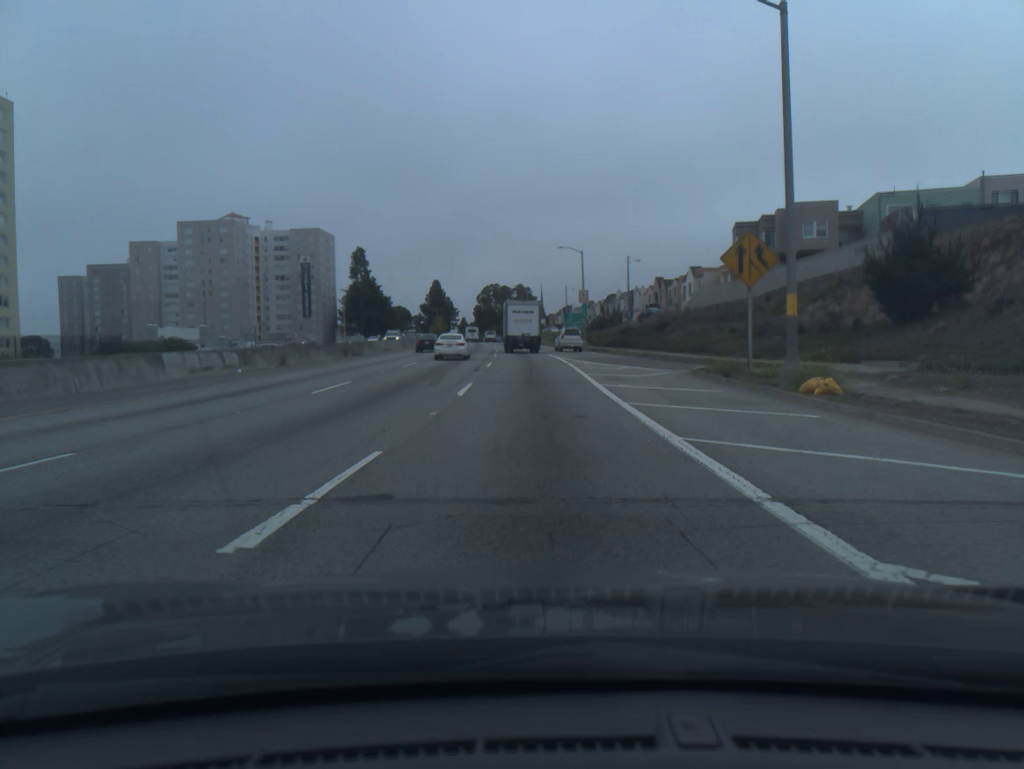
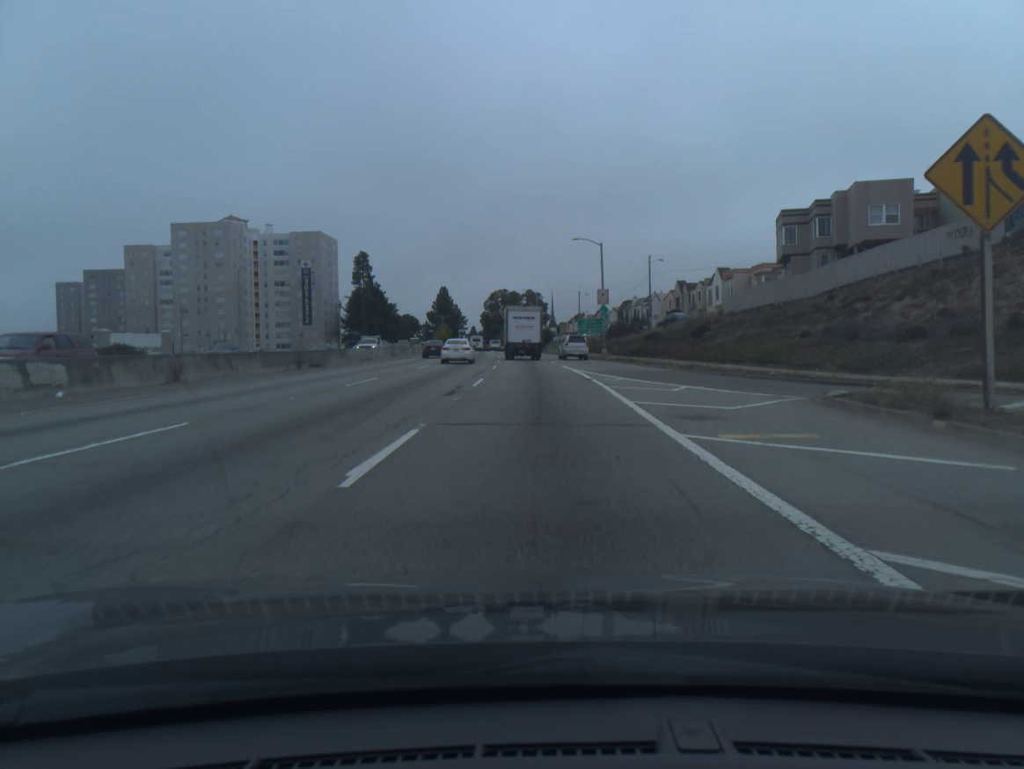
(-0.1, +11.7) m; -1°
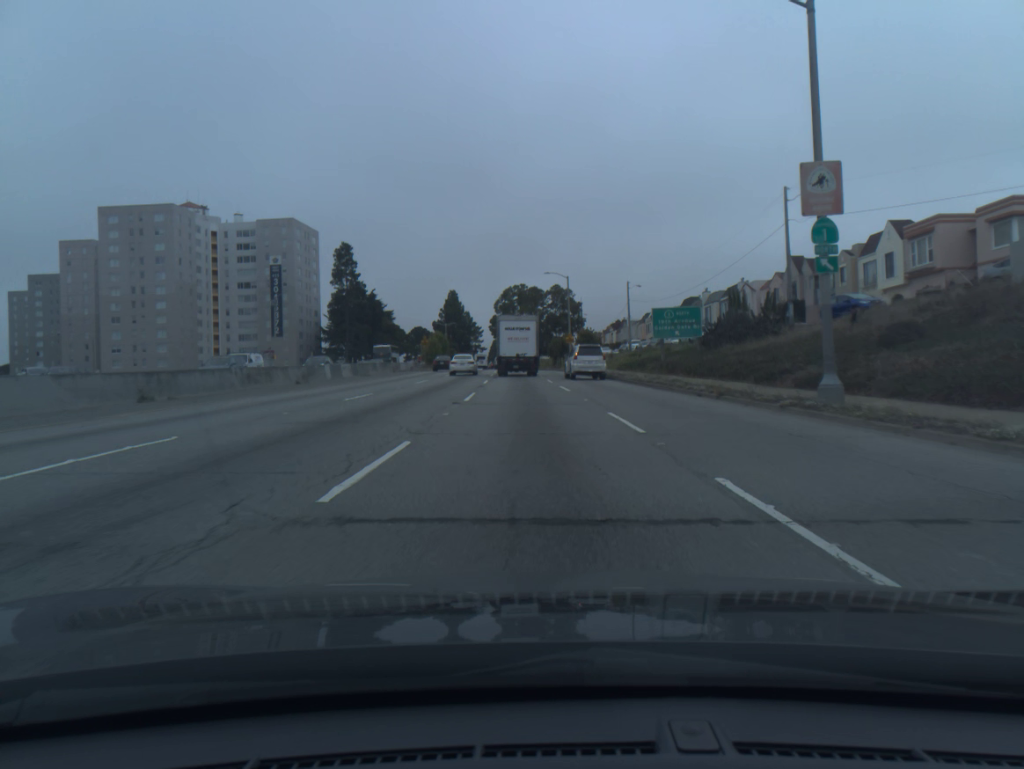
(-0.6, +45.2) m; -2°
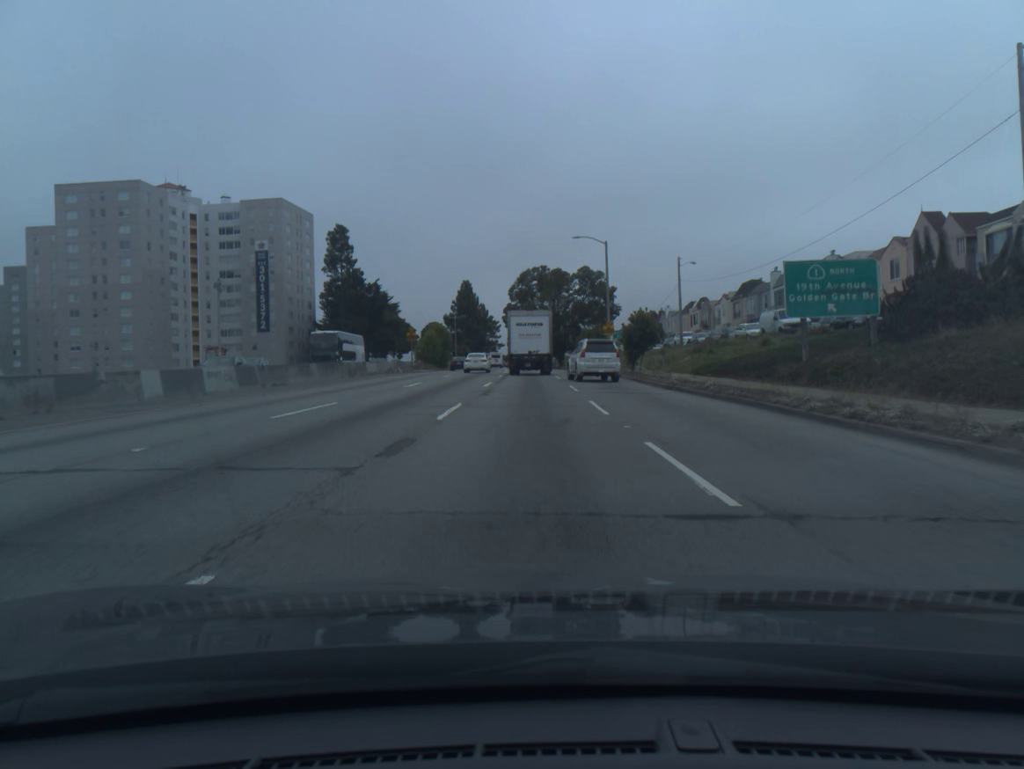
(-0.3, +21.8) m; -2°
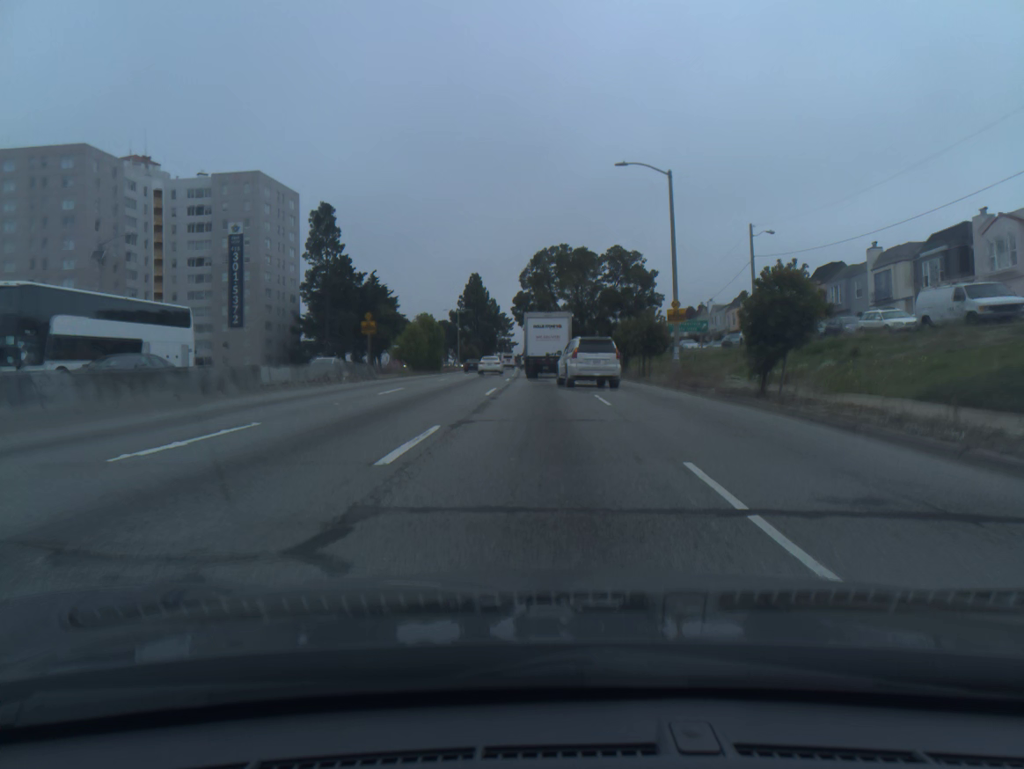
(-0.3, +21.4) m; -1°
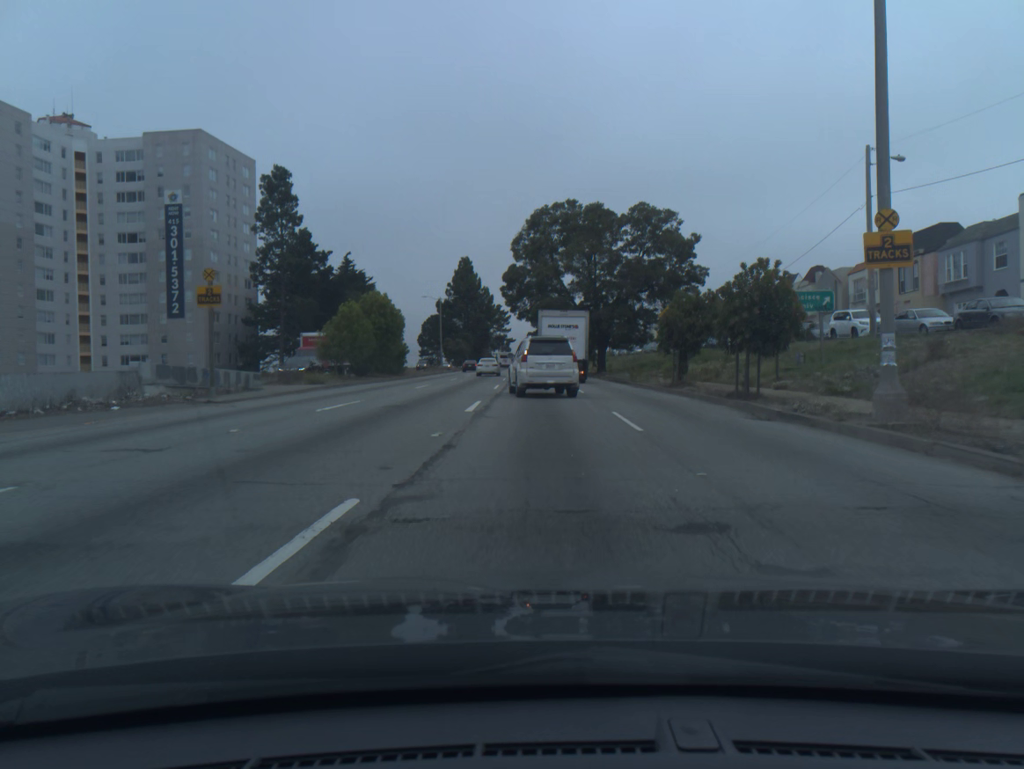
(0.0, +20.7) m; 0°
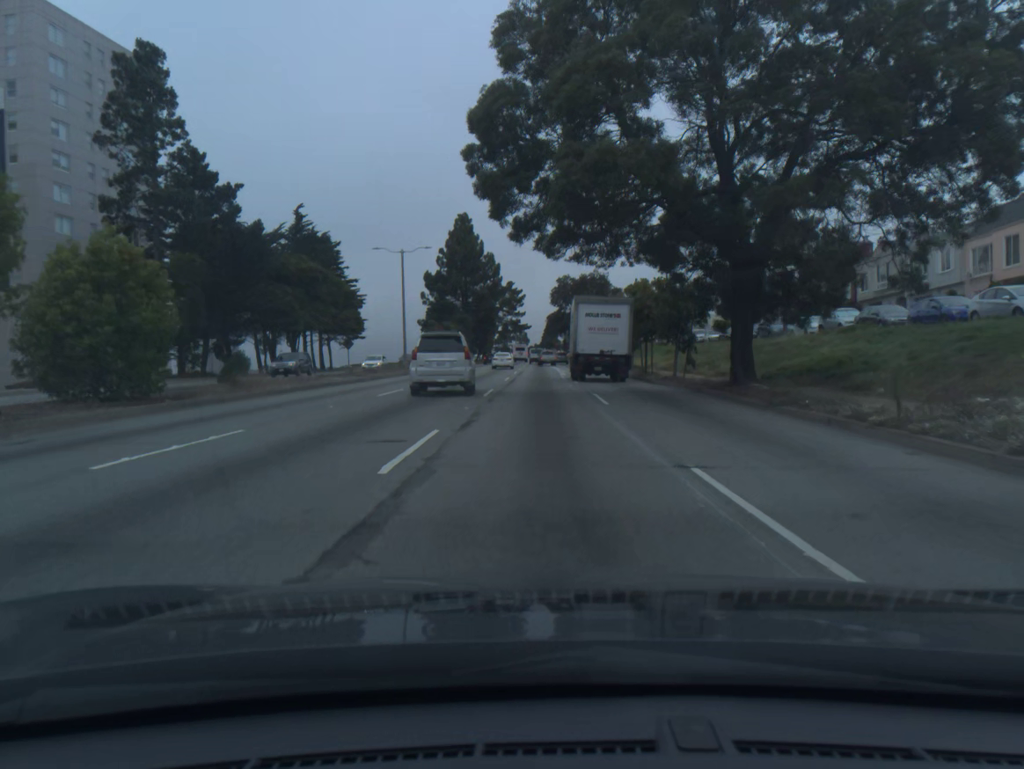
(-0.4, +38.5) m; -1°
